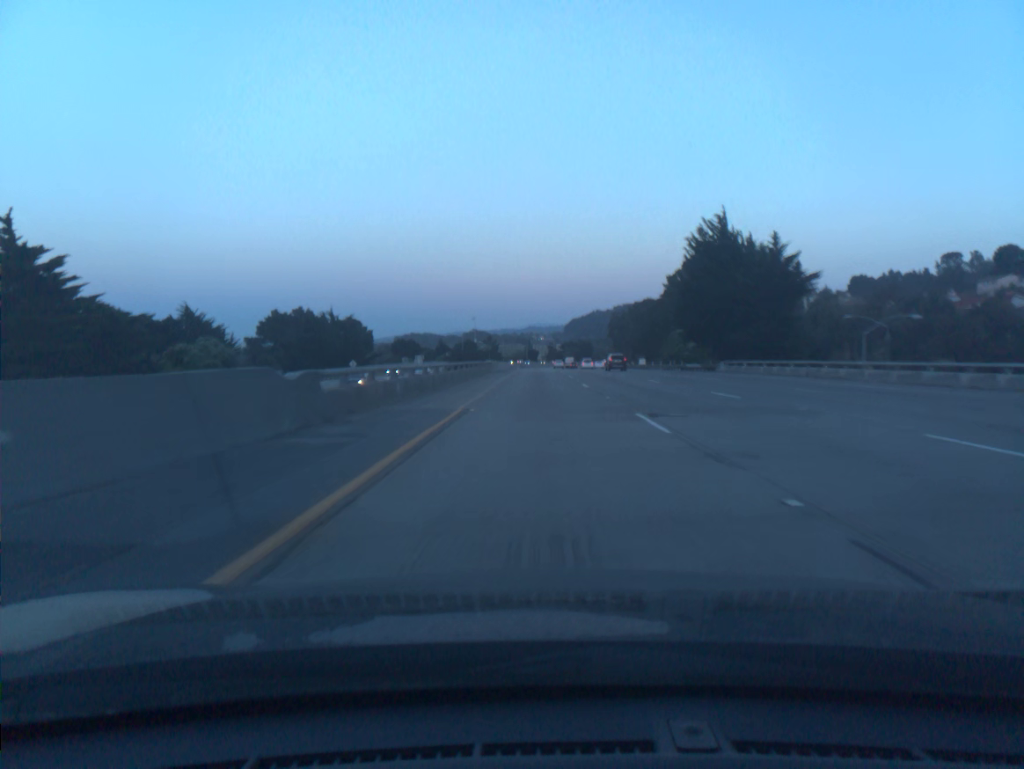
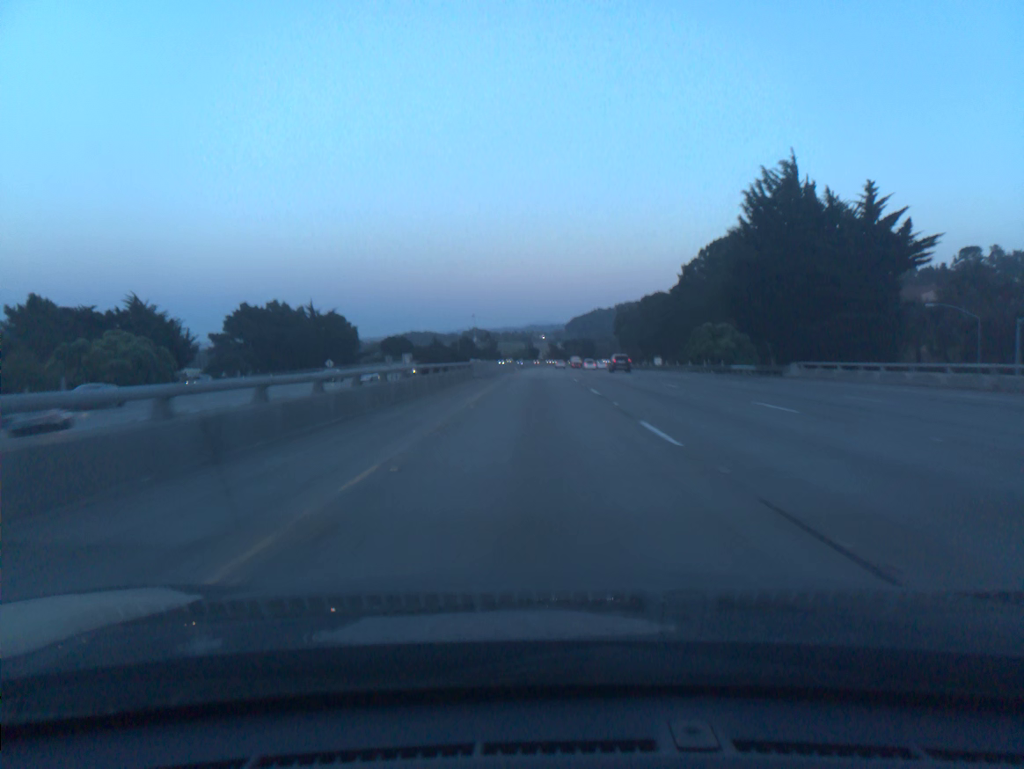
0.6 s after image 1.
(0.0, +19.8) m; 0°
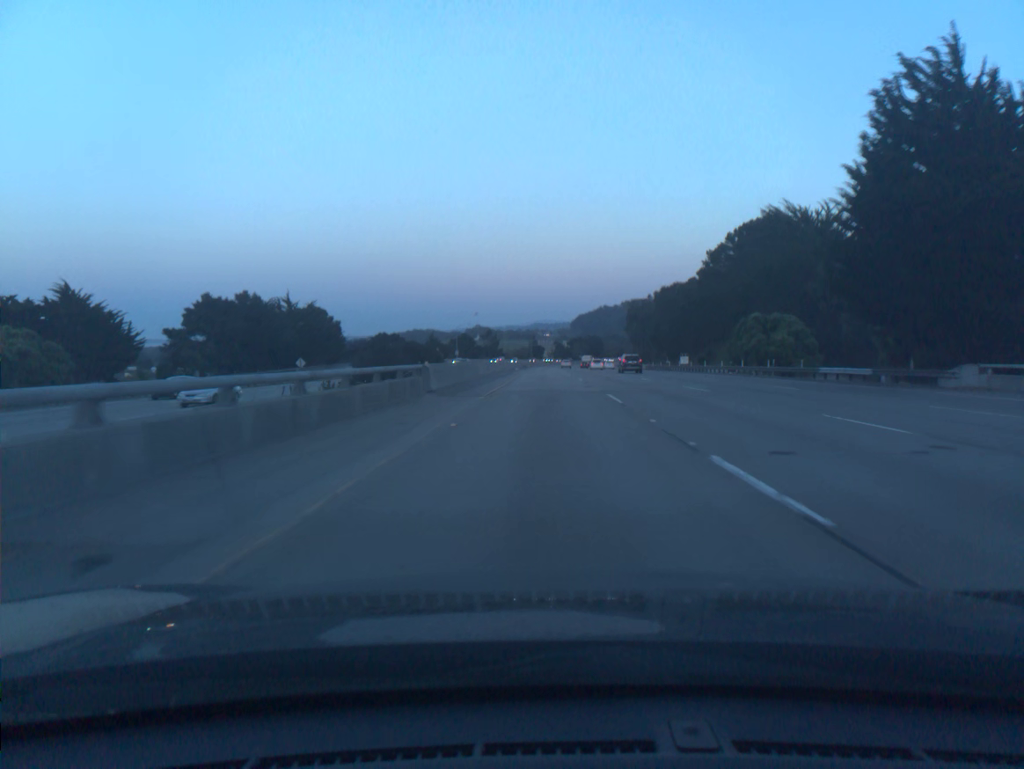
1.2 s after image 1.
(0.0, +19.8) m; 0°
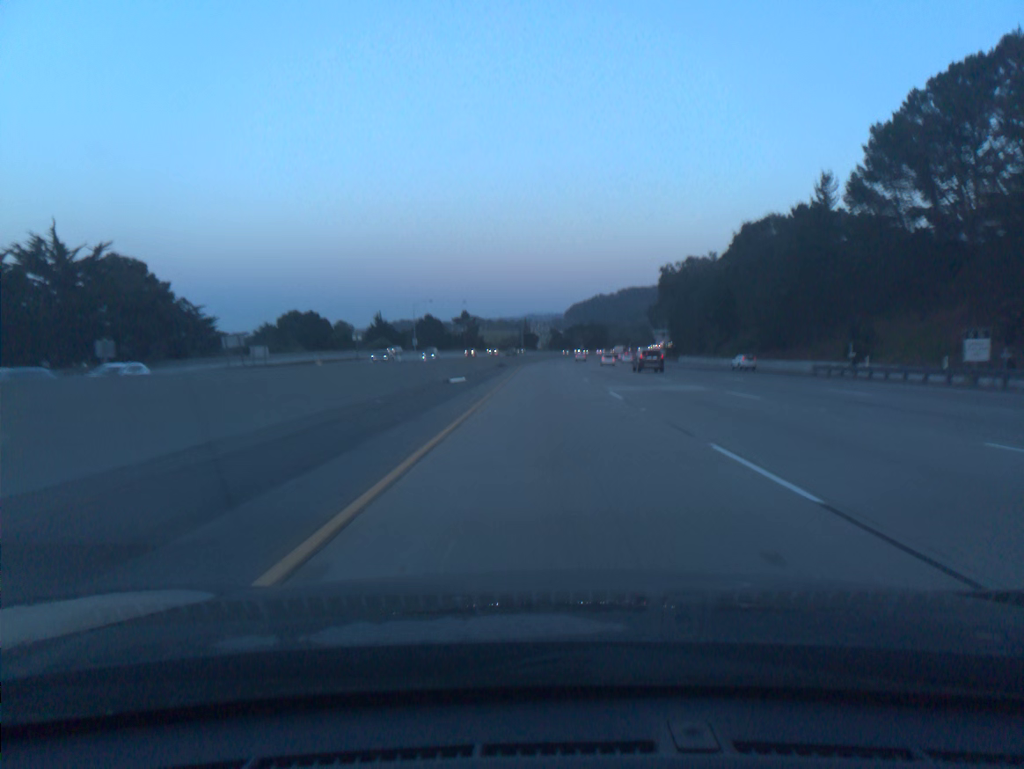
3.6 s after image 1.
(0.0, +79.1) m; 0°
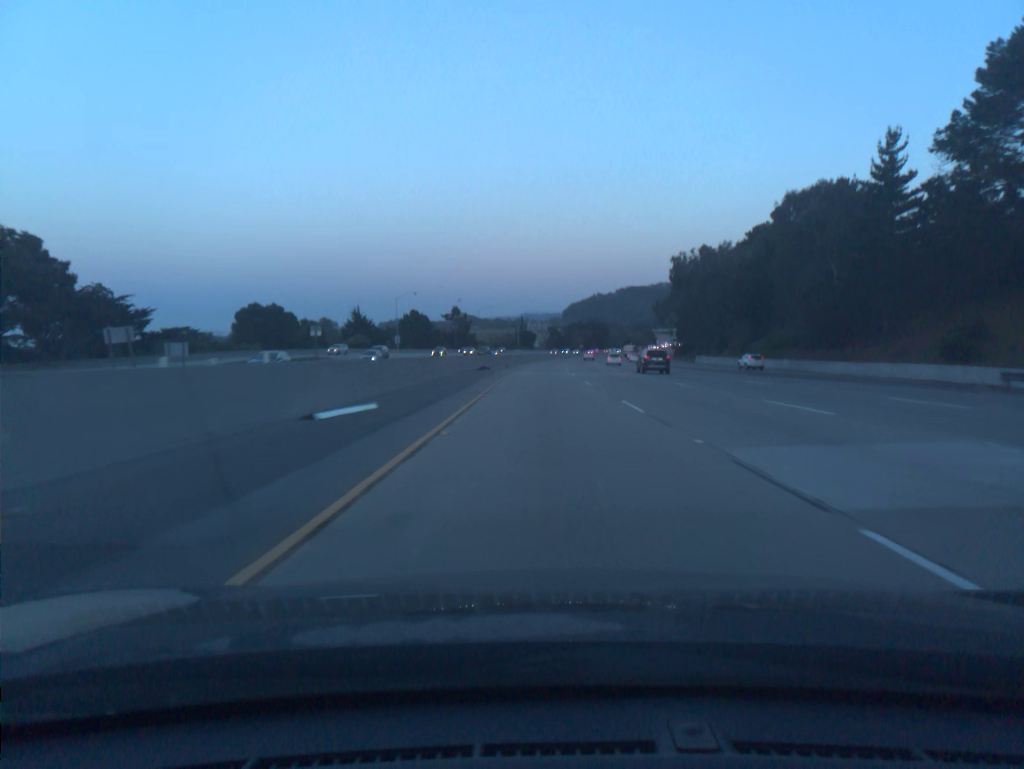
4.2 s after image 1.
(0.0, +19.8) m; 0°
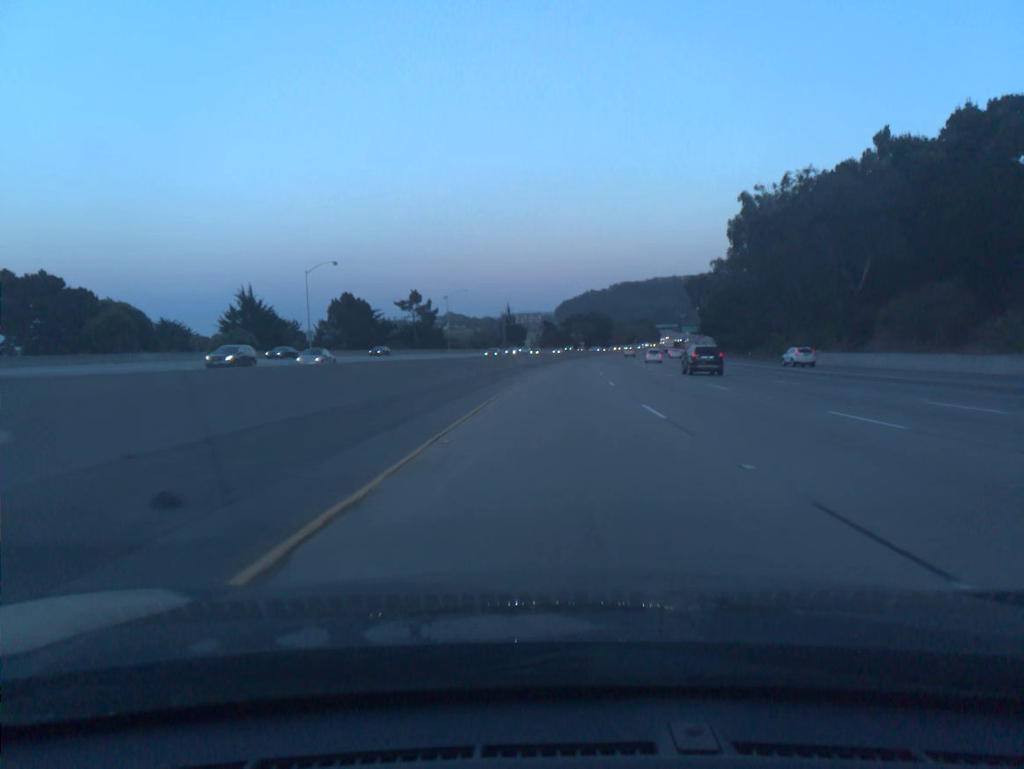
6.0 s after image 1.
(0.0, +59.6) m; 0°
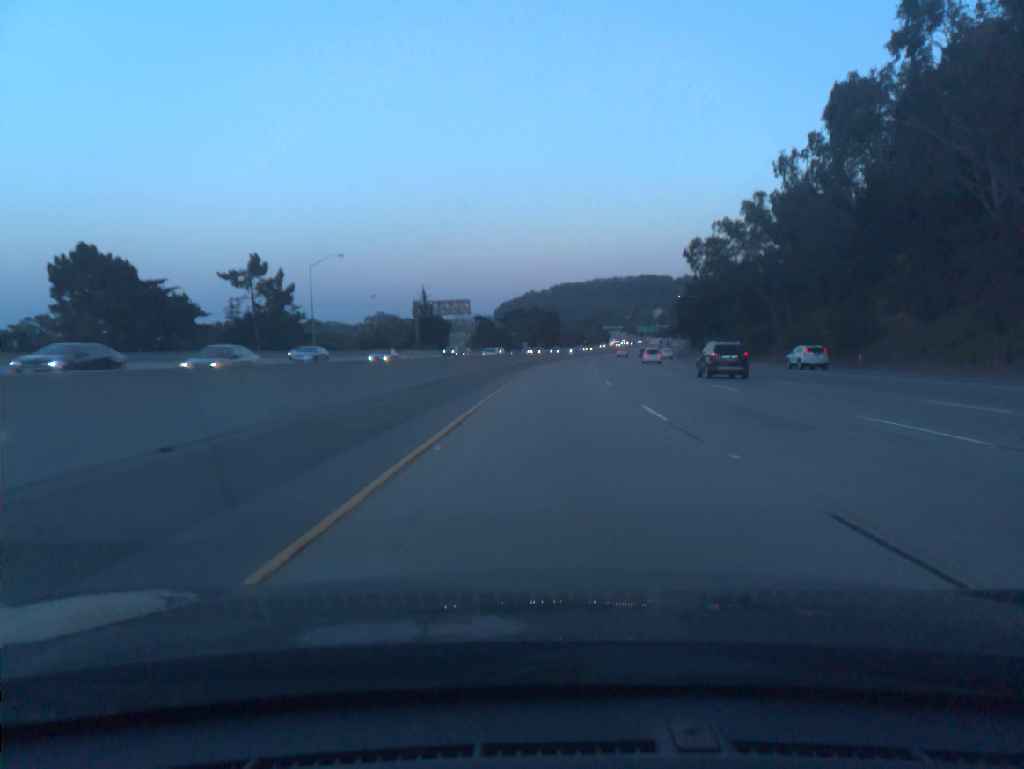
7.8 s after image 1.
(+2.2, +59.4) m; +4°
